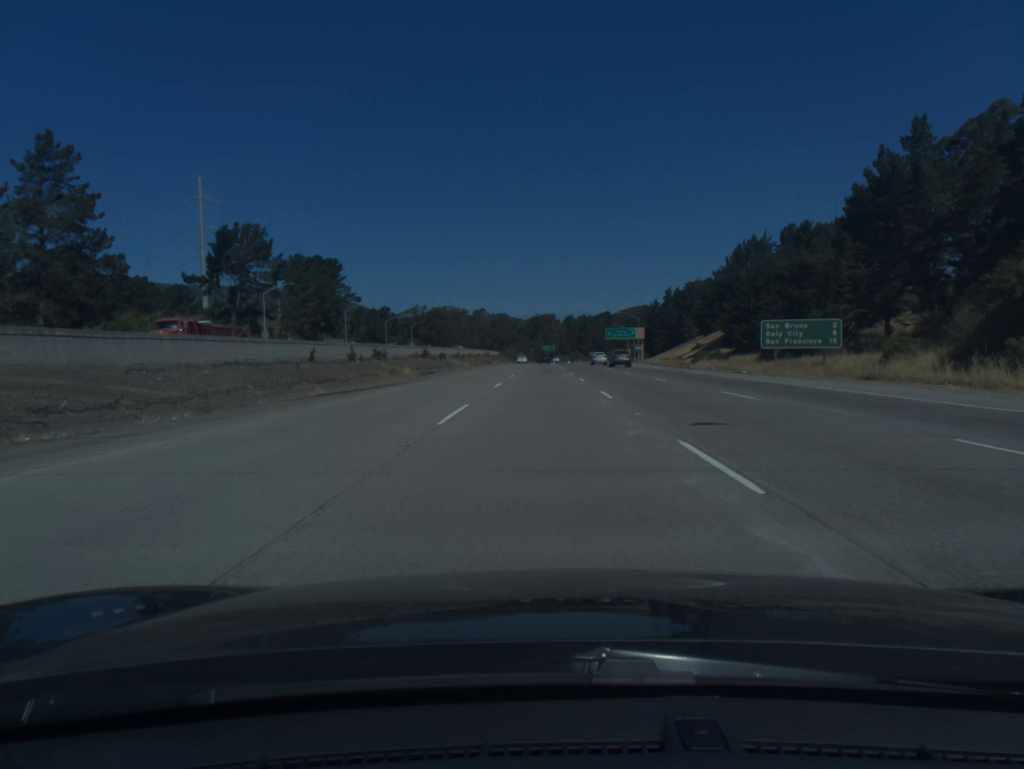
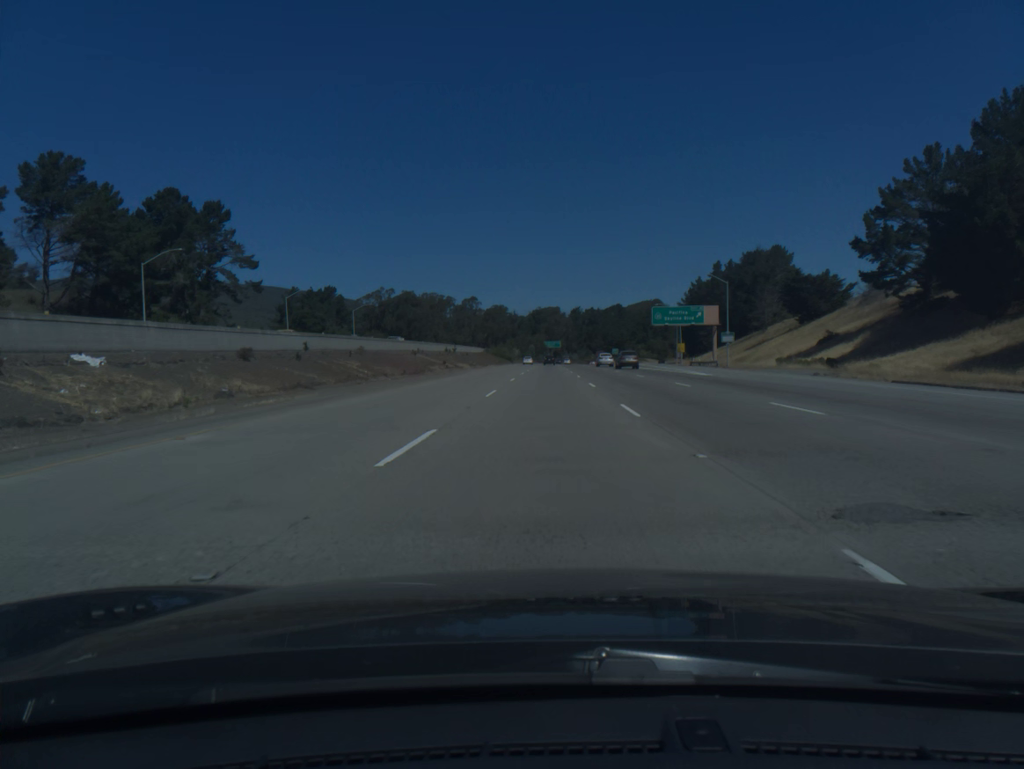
(-0.1, +79.0) m; 0°
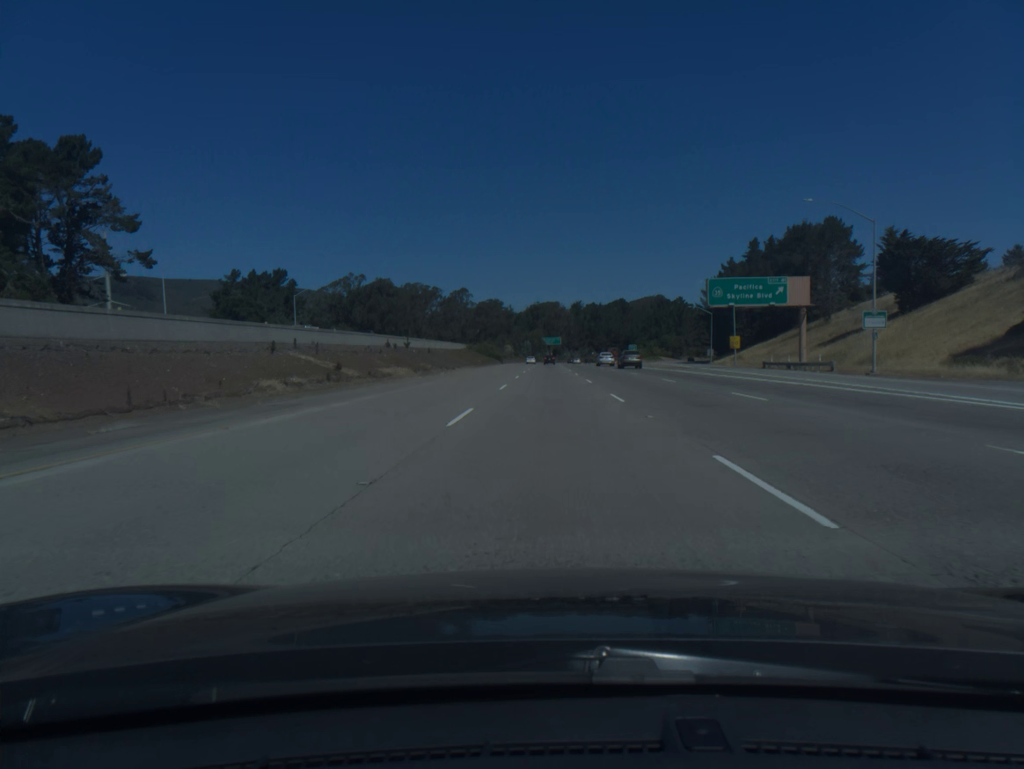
(0.0, +39.3) m; 0°
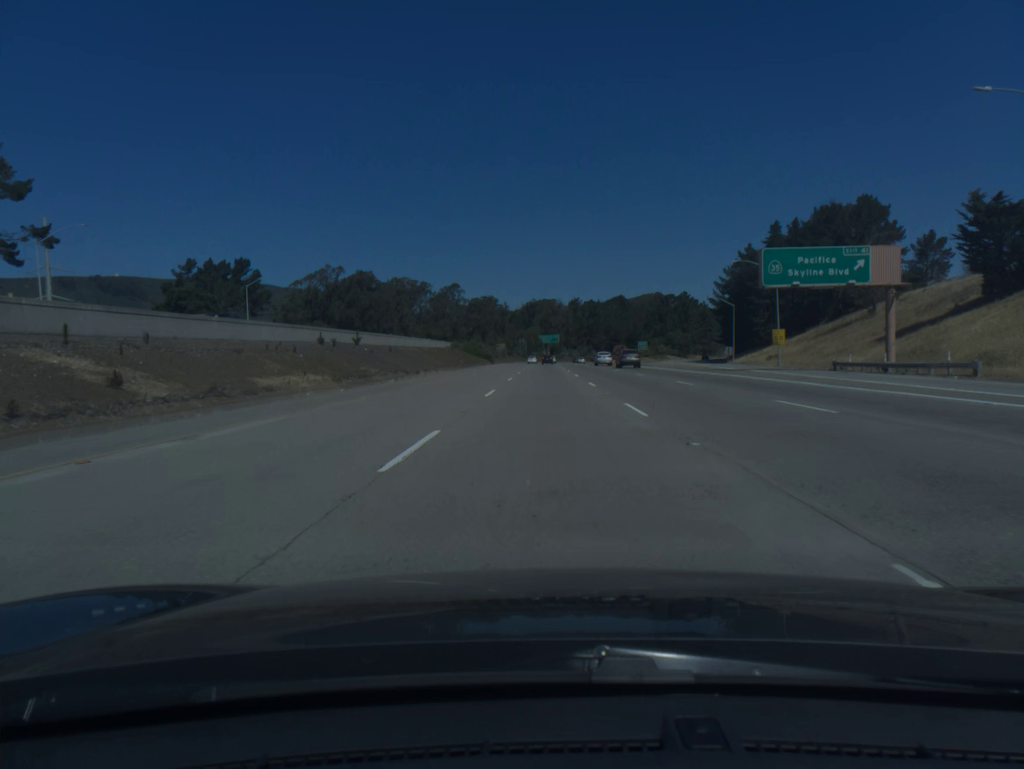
(0.0, +19.7) m; 0°
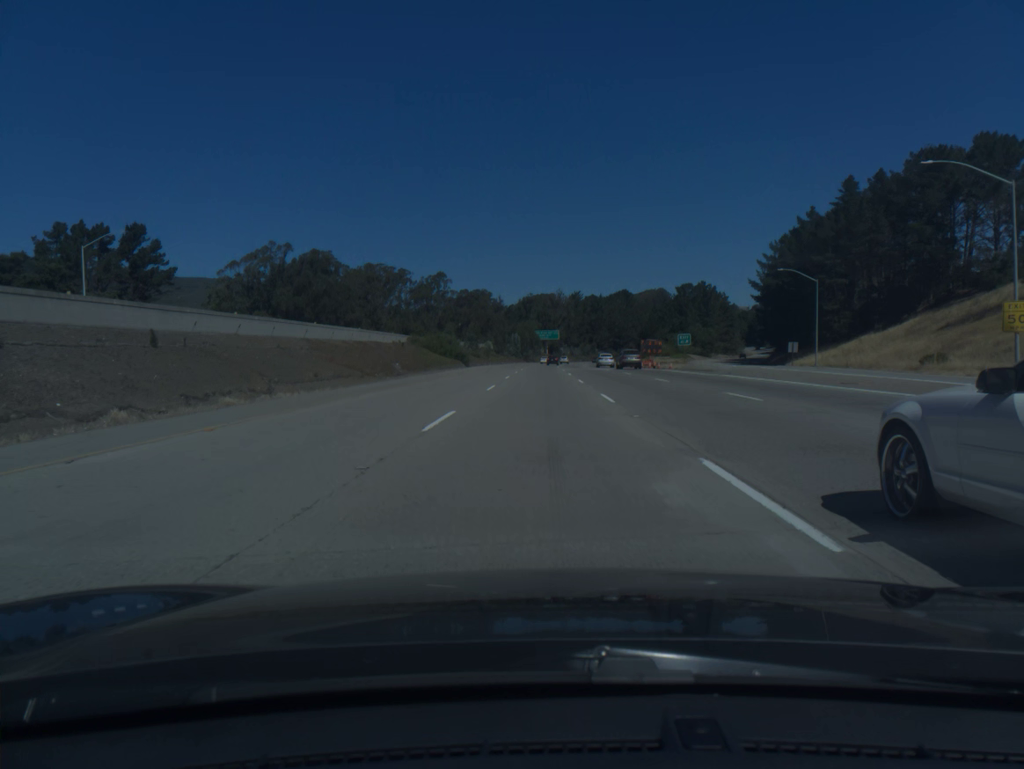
(+0.1, +39.5) m; 0°
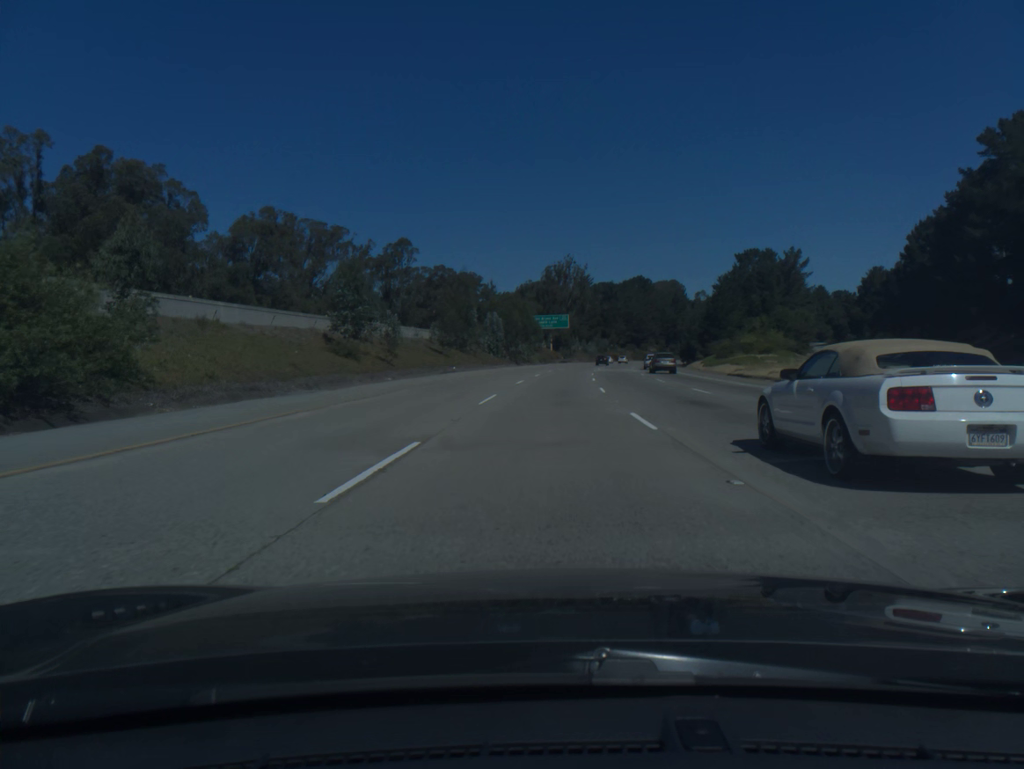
(-0.3, +79.1) m; 0°
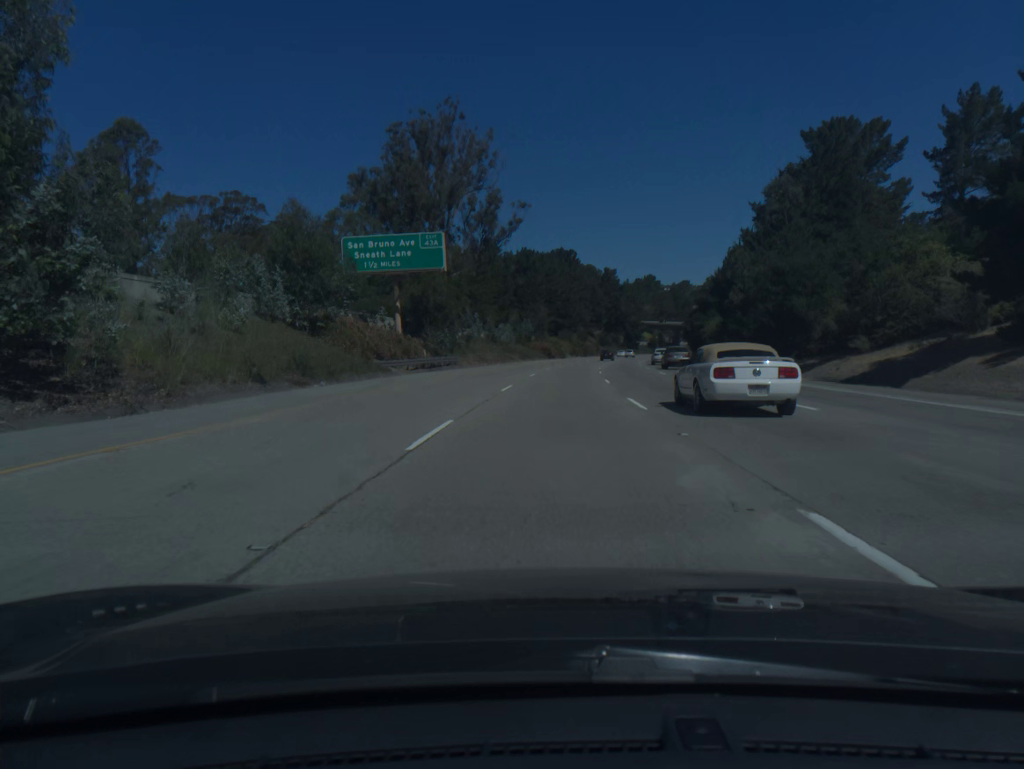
(+5.1, +98.7) m; +6°
